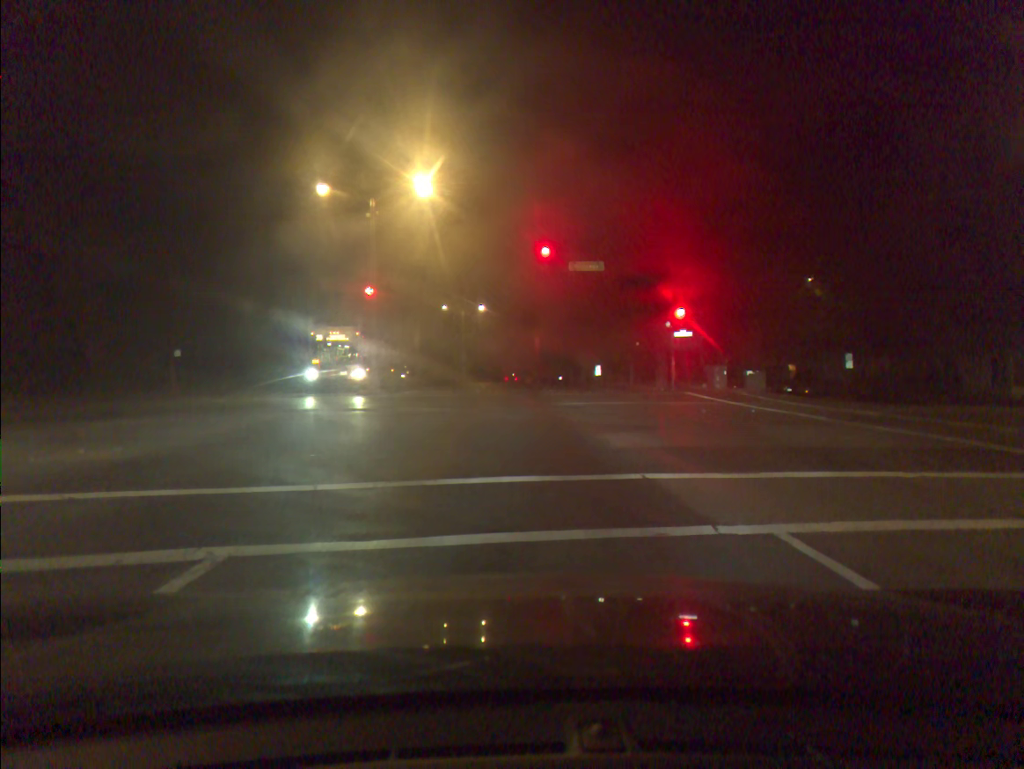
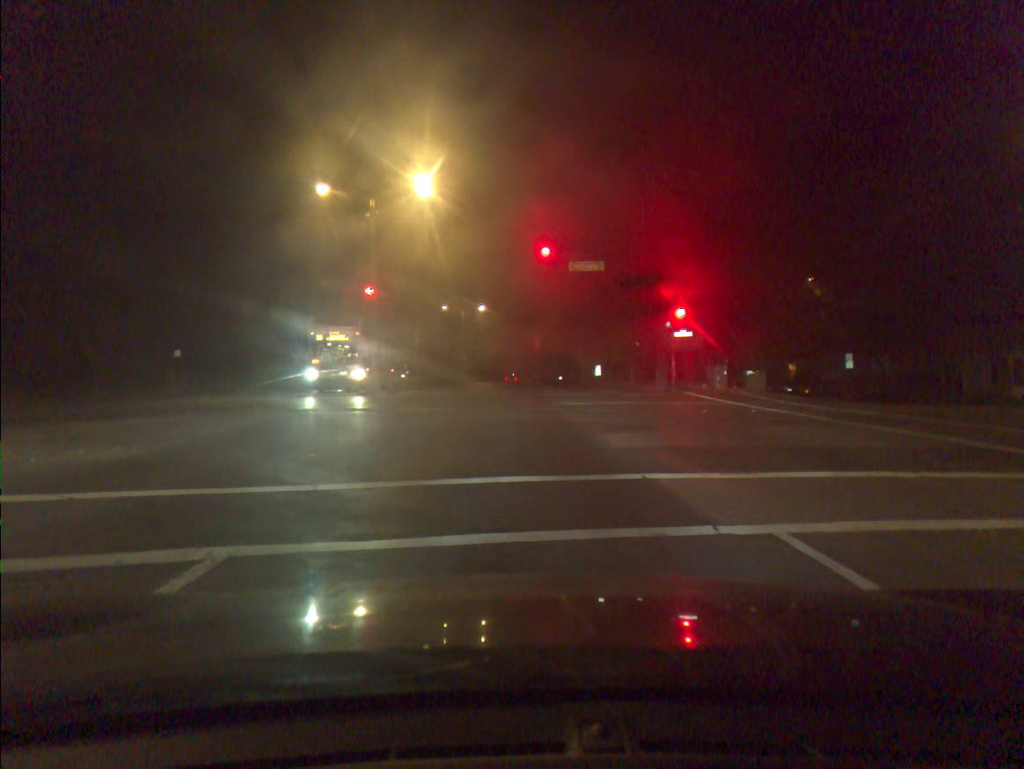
(0.0, 0.0) m; 0°
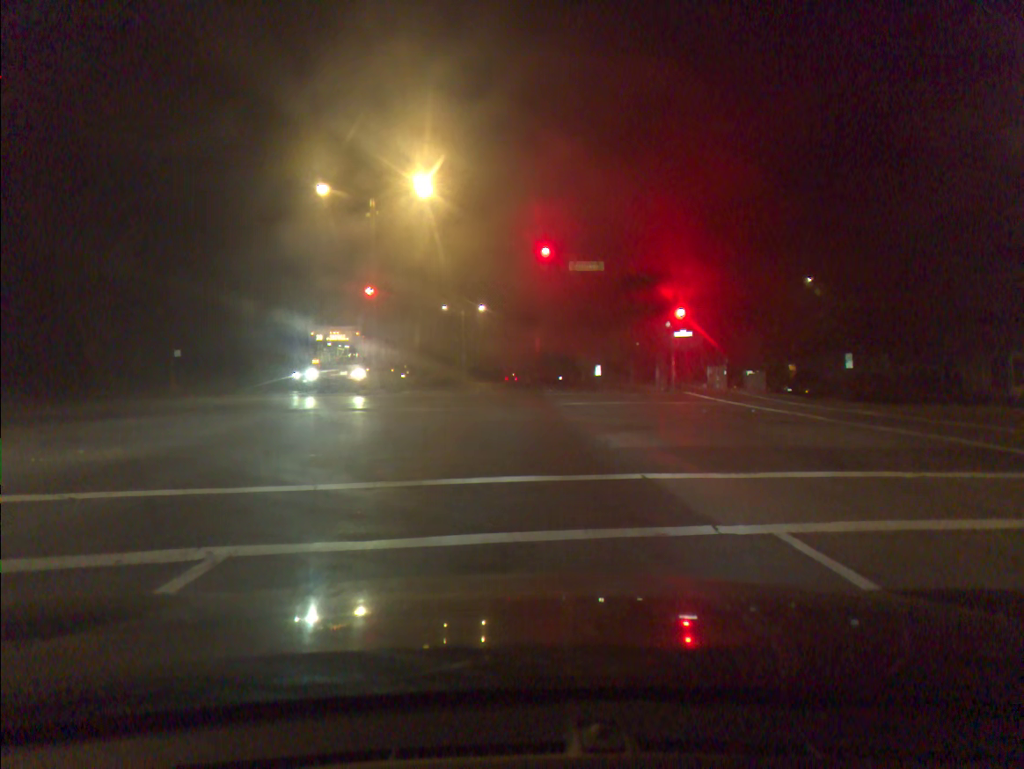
(0.0, 0.0) m; 0°
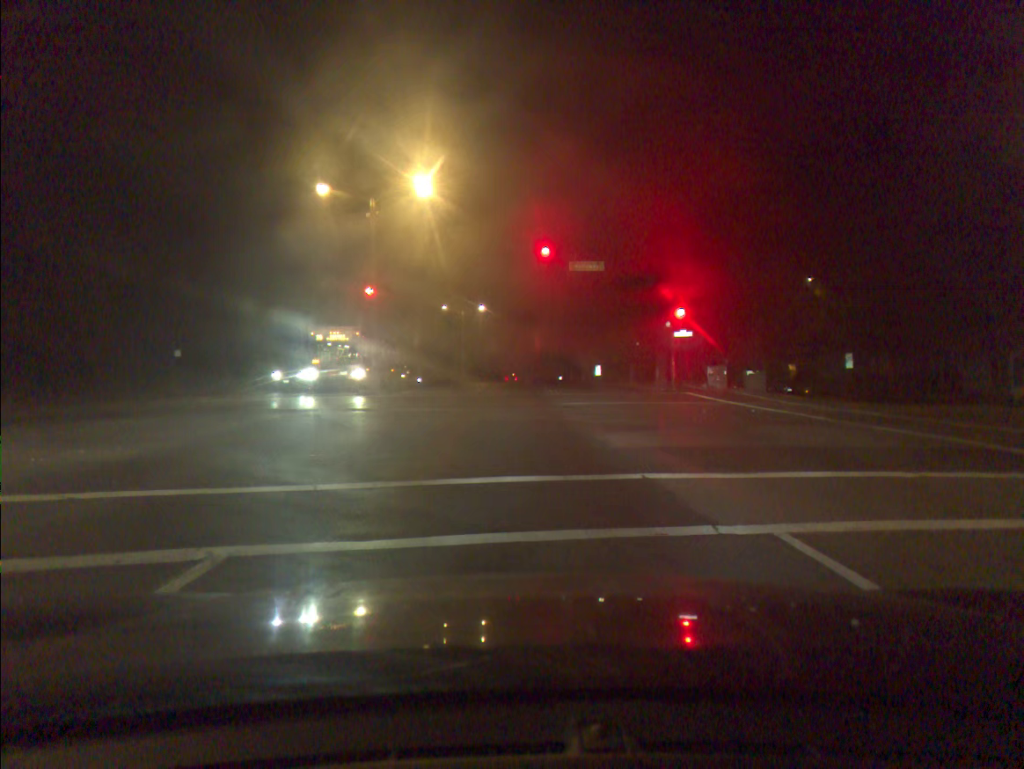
(0.0, 0.0) m; 0°
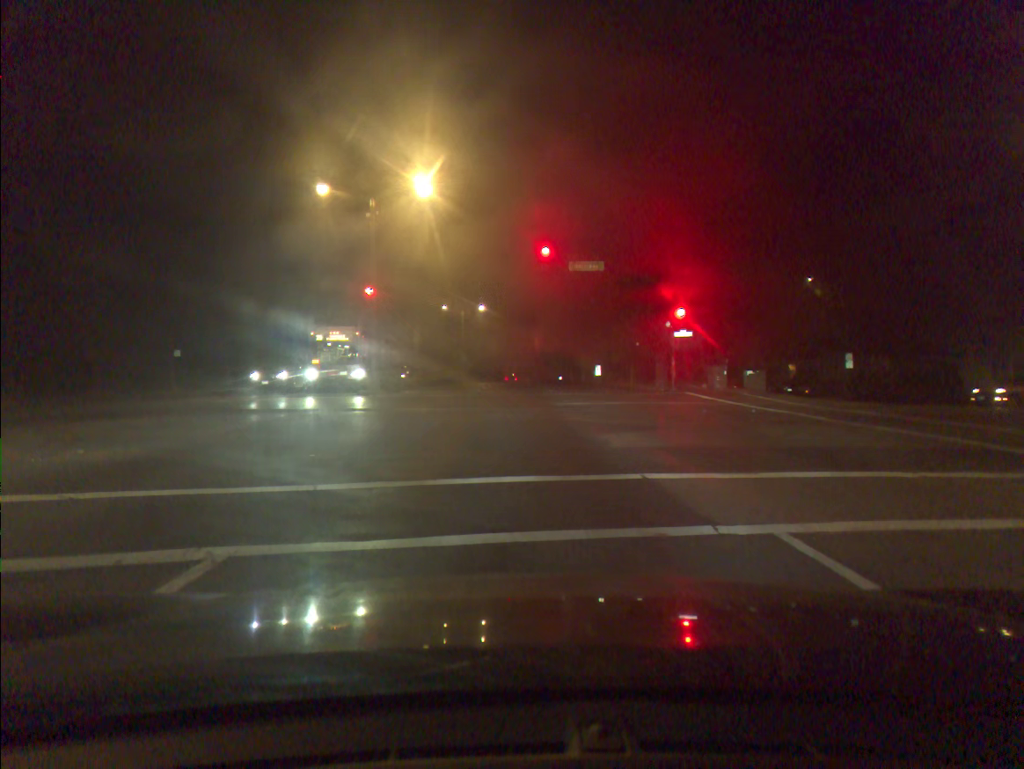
(0.0, +0.1) m; 0°
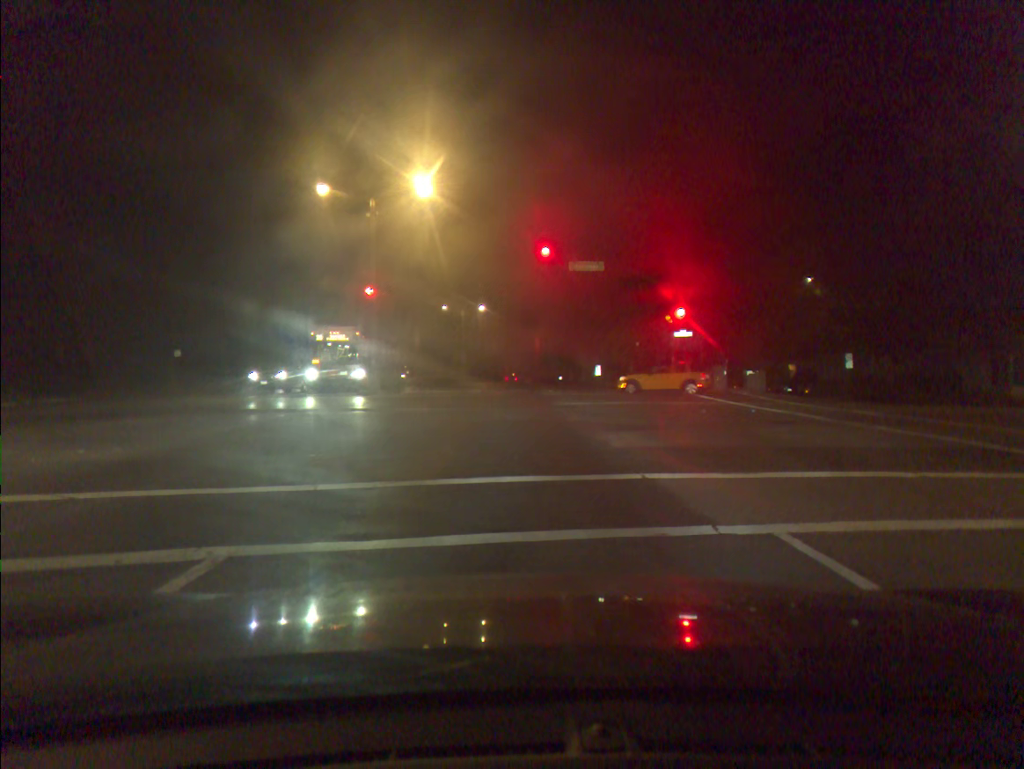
(0.0, 0.0) m; 0°
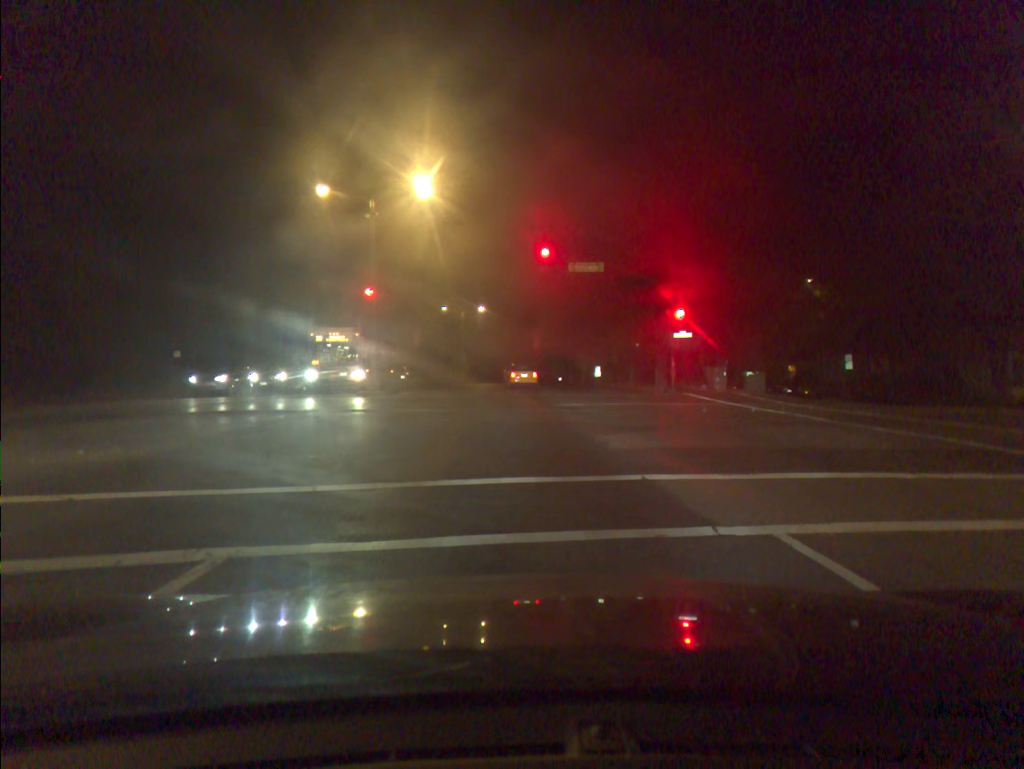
(0.0, 0.0) m; 0°
